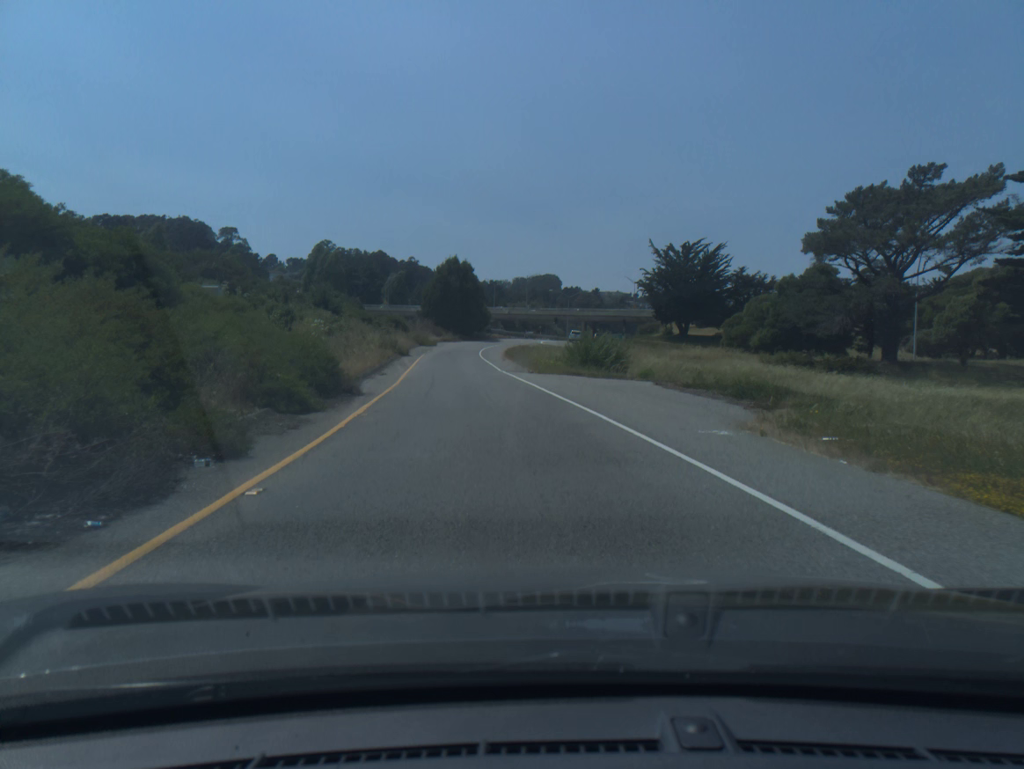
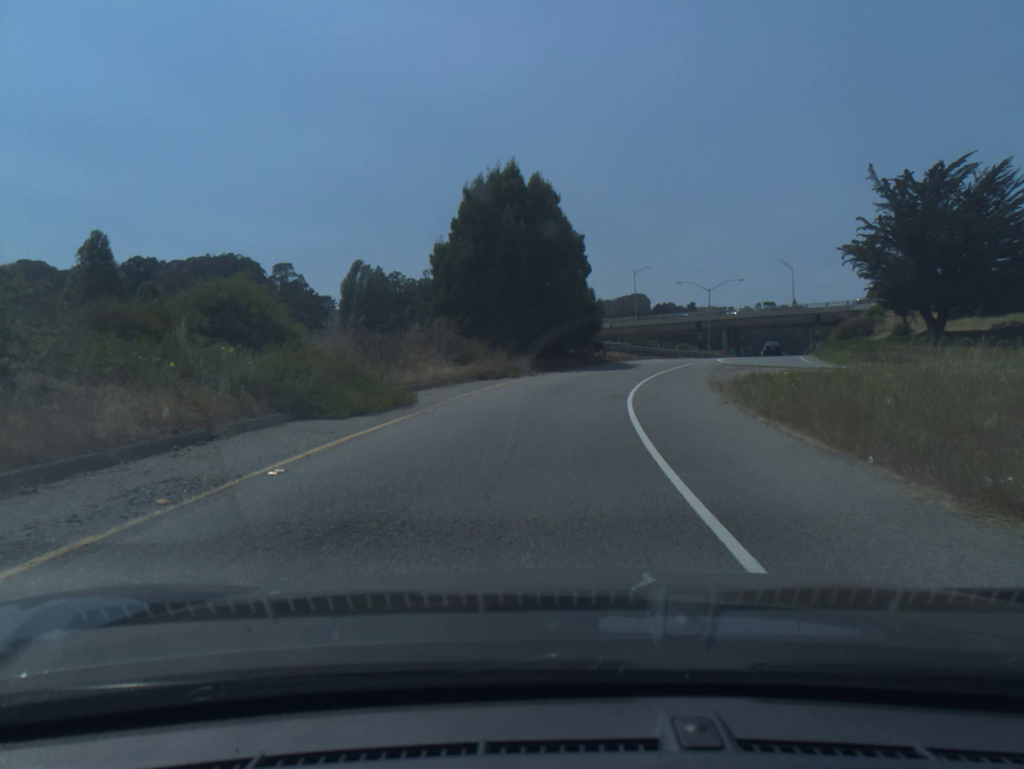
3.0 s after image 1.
(-5.4, +58.2) m; -6°
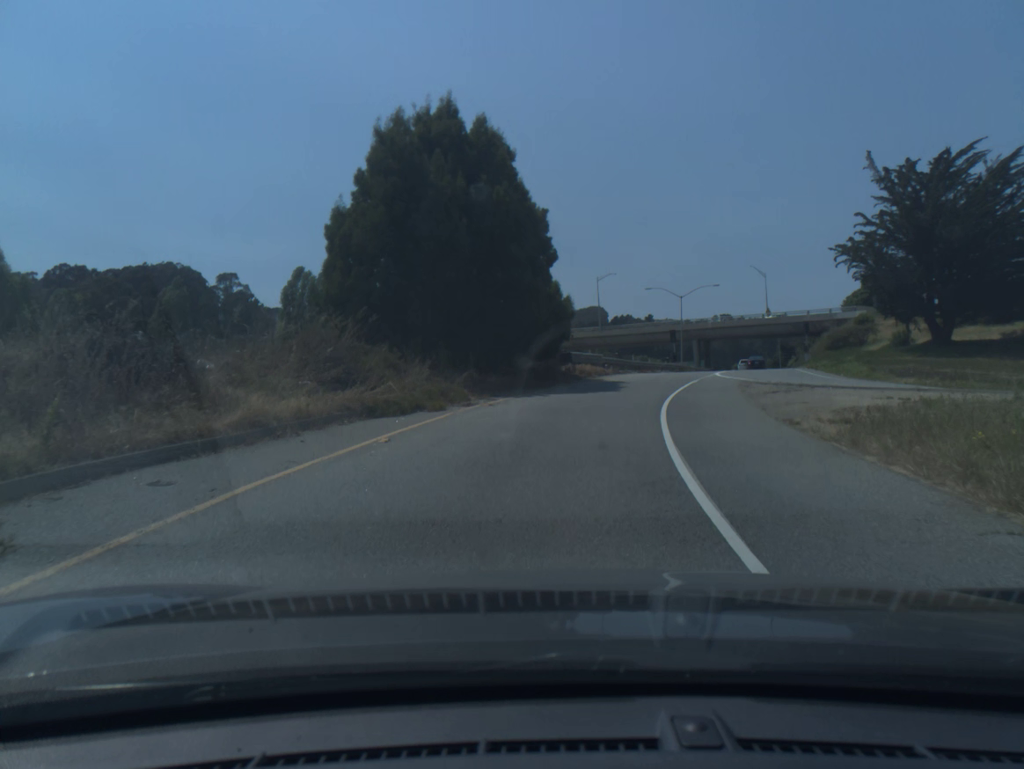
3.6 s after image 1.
(+0.2, +11.5) m; +3°
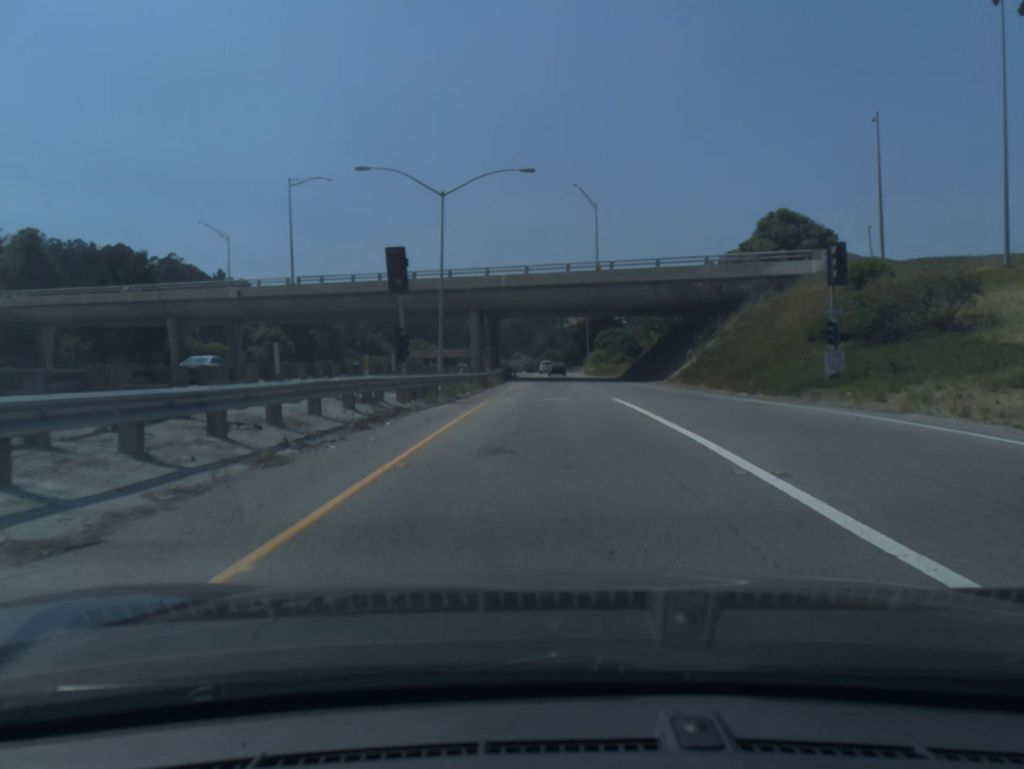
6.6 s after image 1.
(+10.8, +58.5) m; +15°
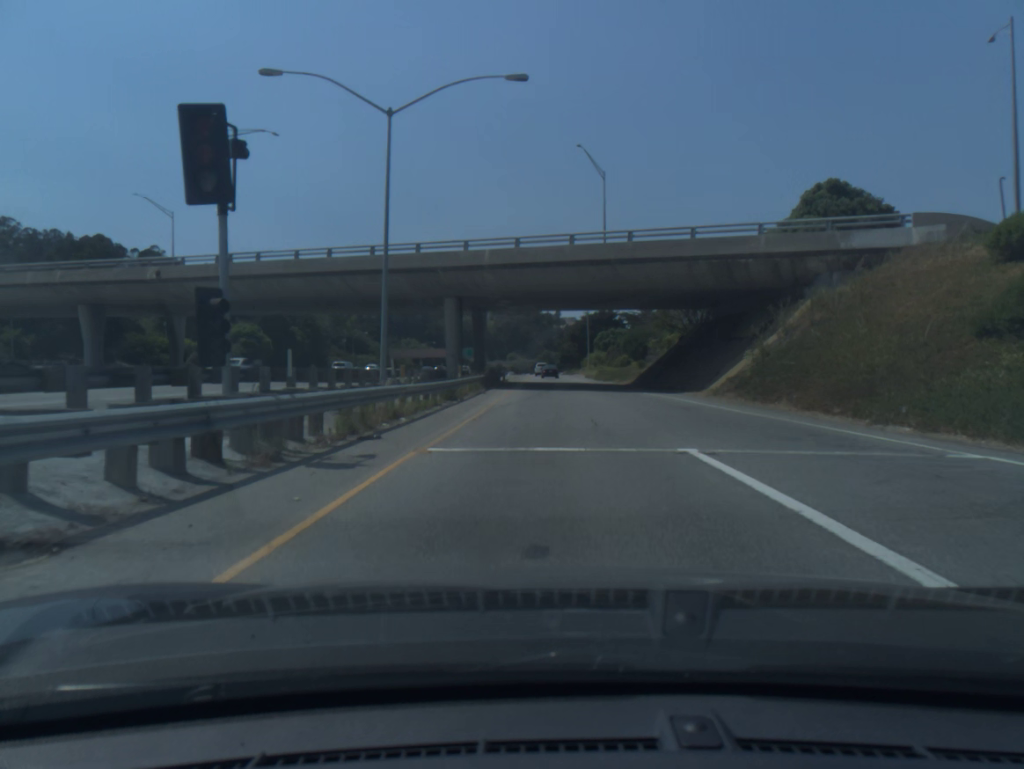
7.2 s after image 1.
(+0.1, +12.8) m; 0°
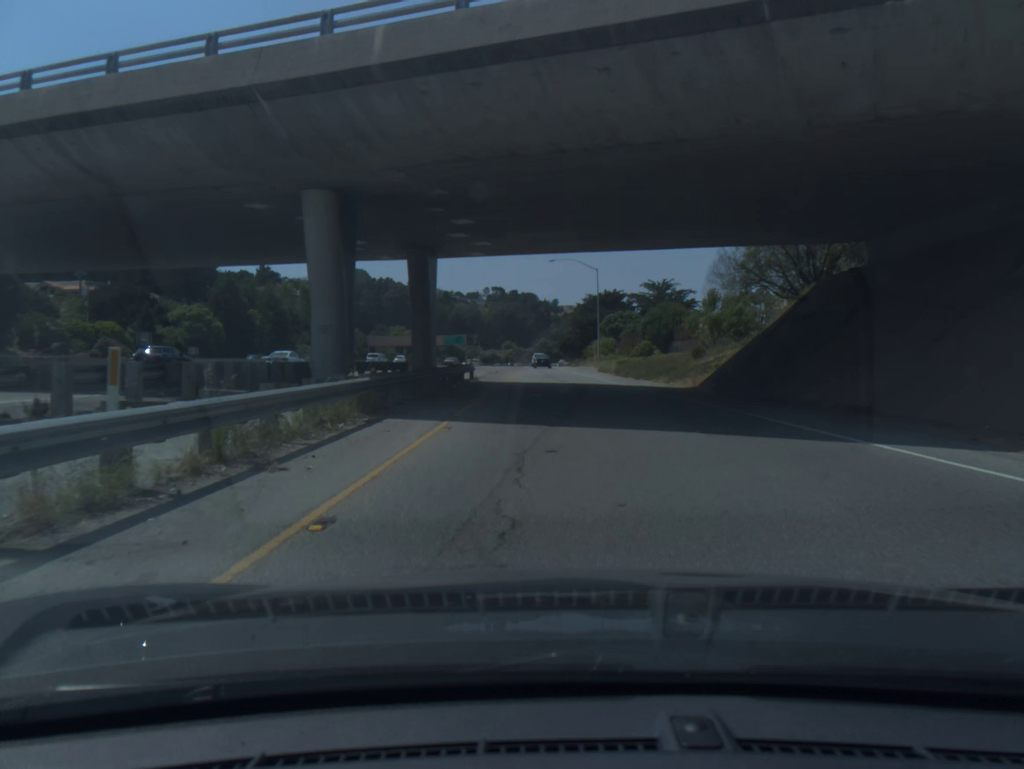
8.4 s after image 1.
(+0.1, +26.6) m; 0°
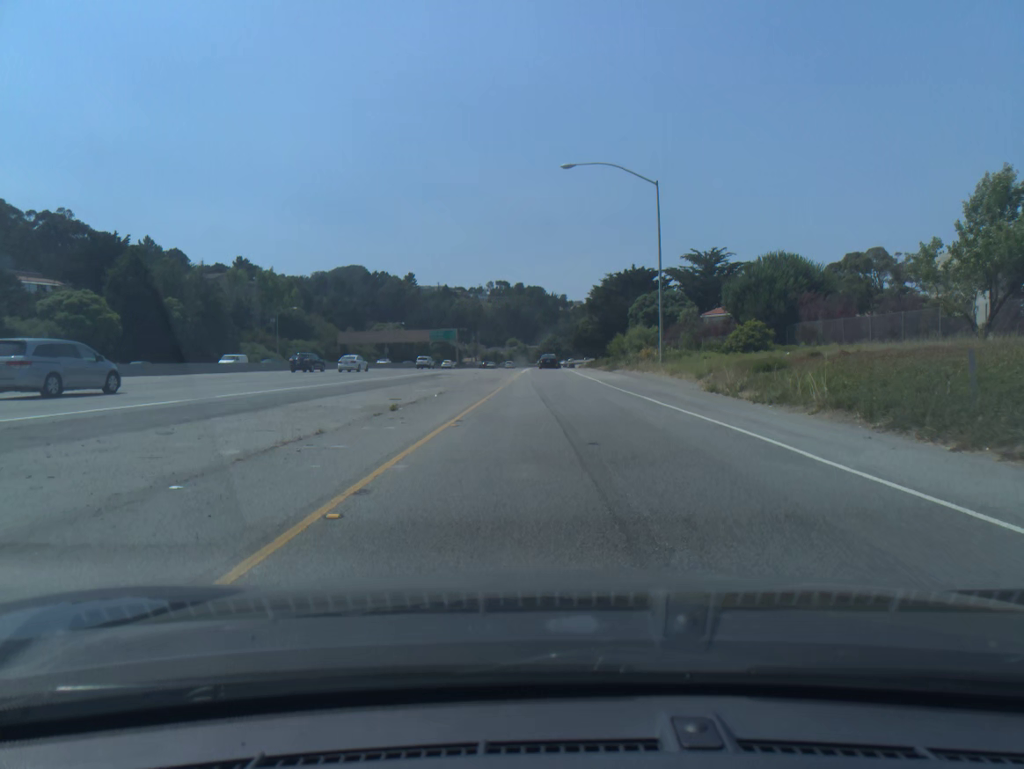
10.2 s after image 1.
(-0.1, +42.6) m; 0°
